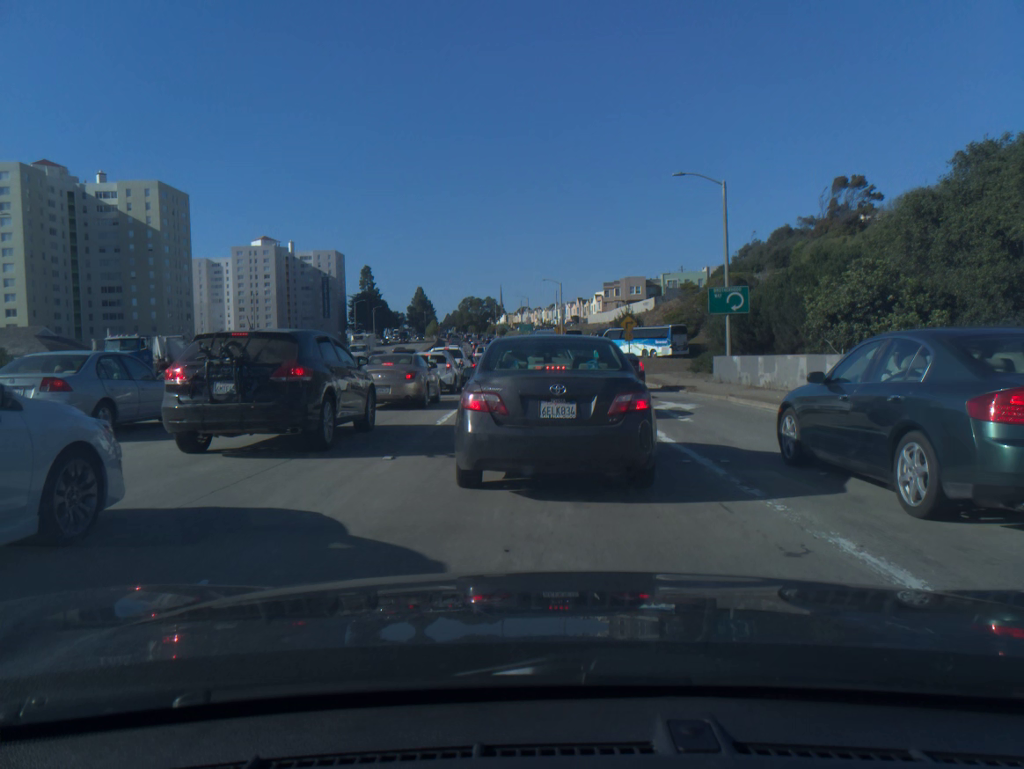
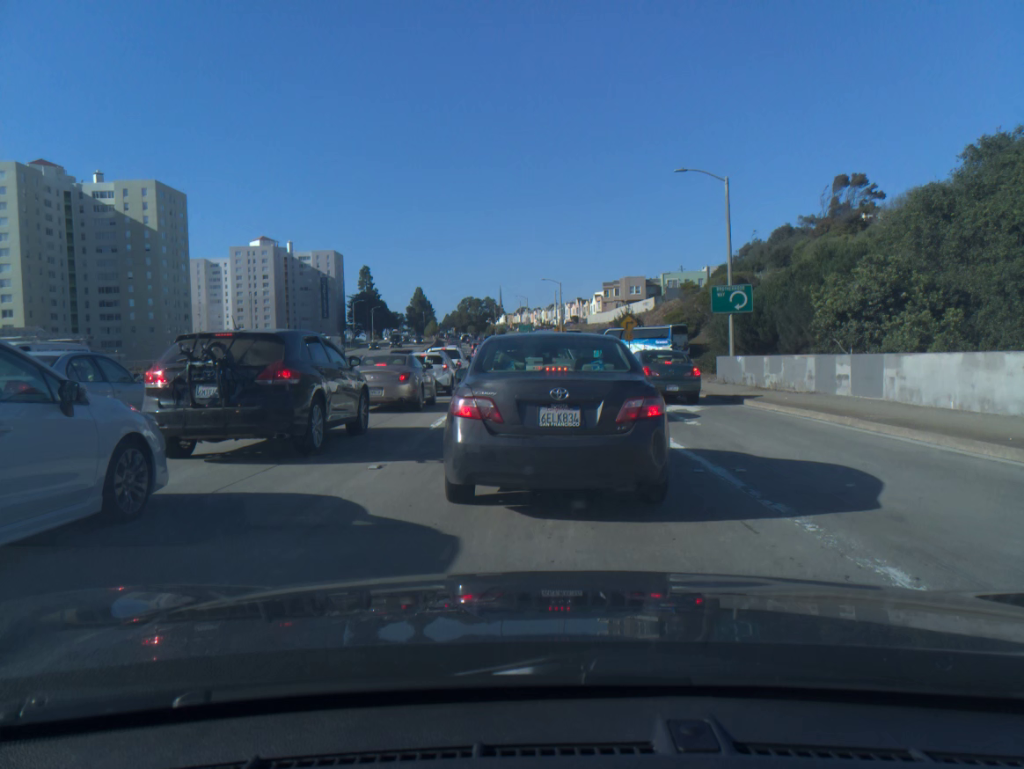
(0.0, +0.8) m; 0°
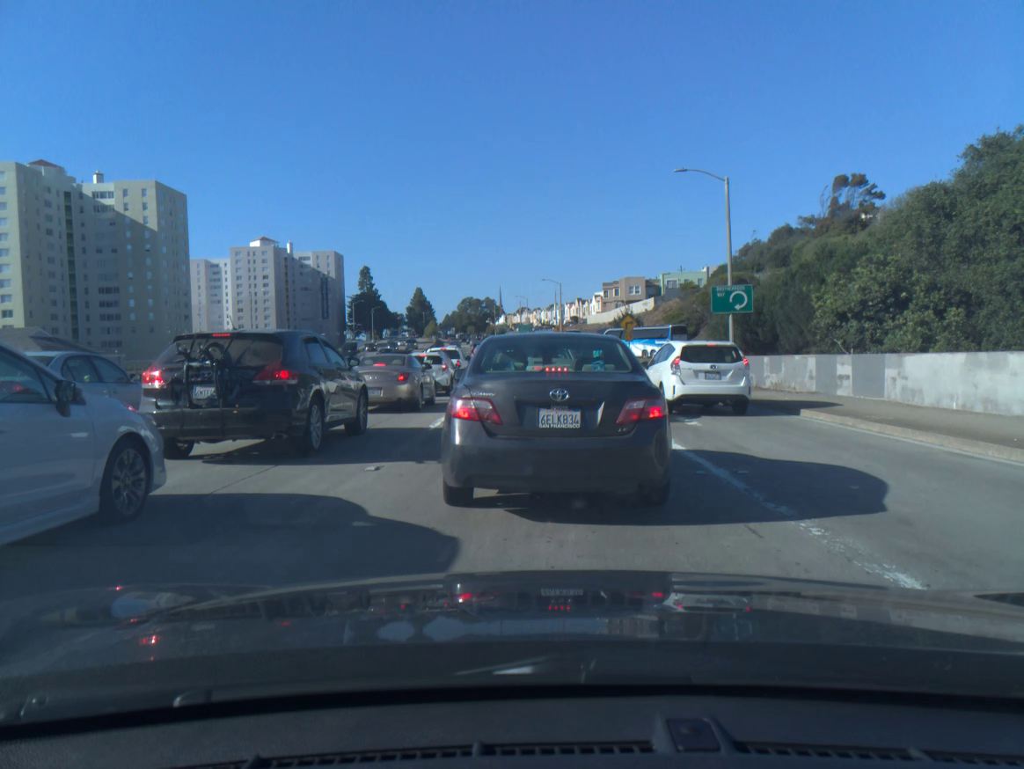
(0.0, +0.1) m; 0°
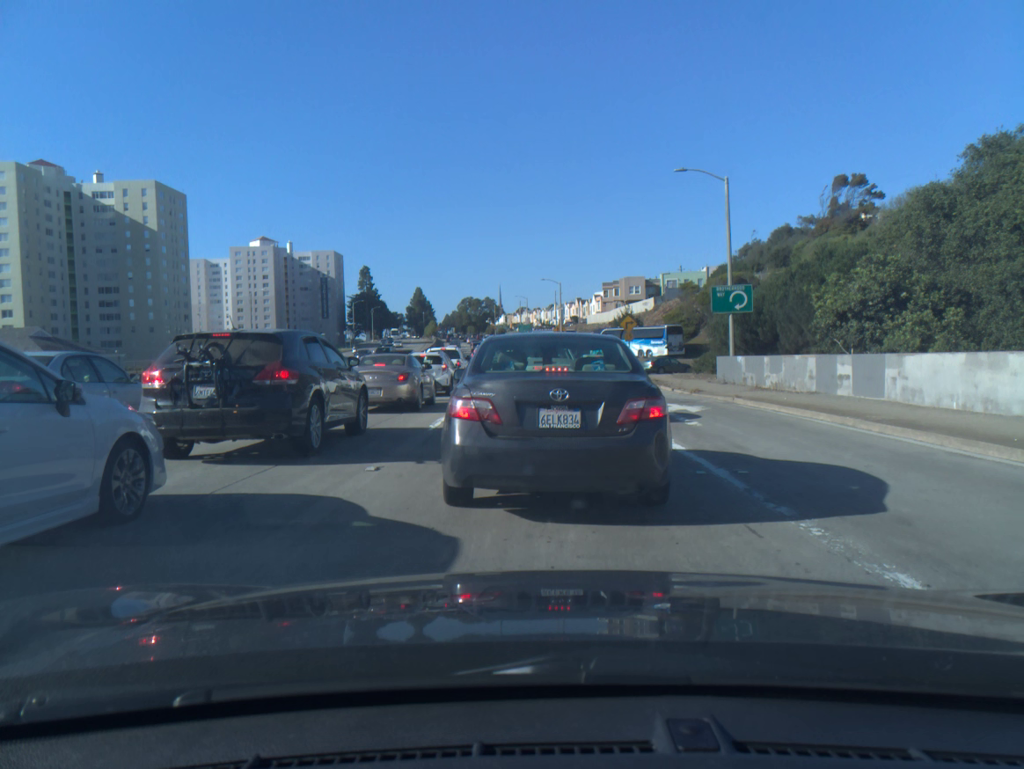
(0.0, 0.0) m; 0°
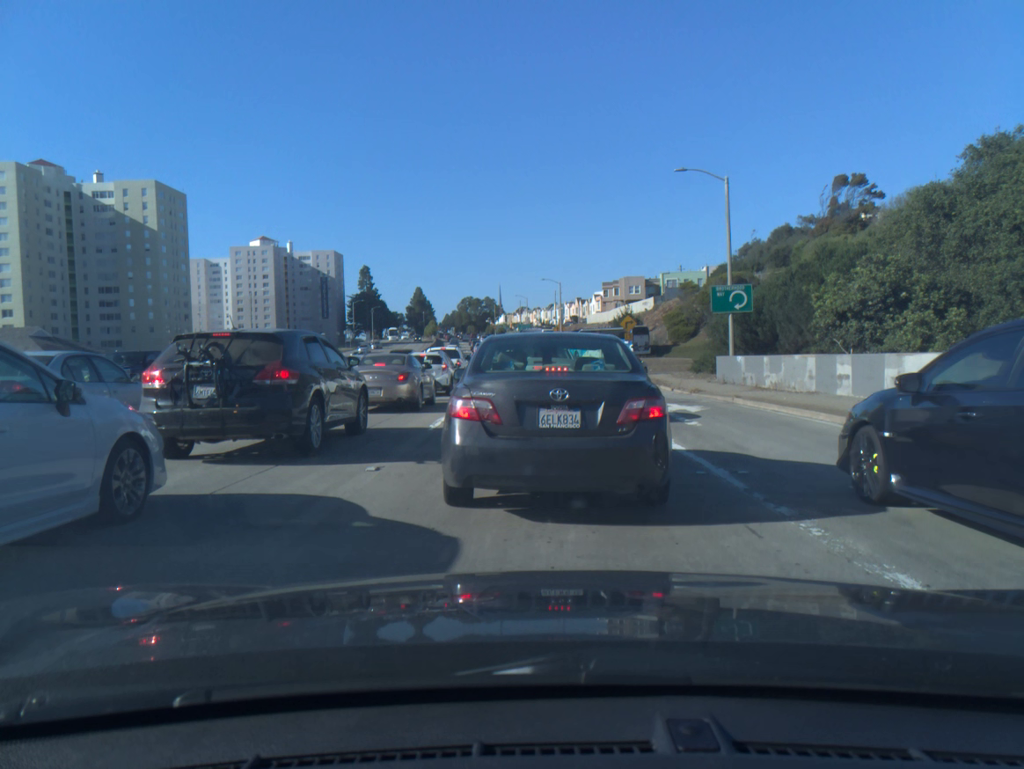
(0.0, 0.0) m; 0°
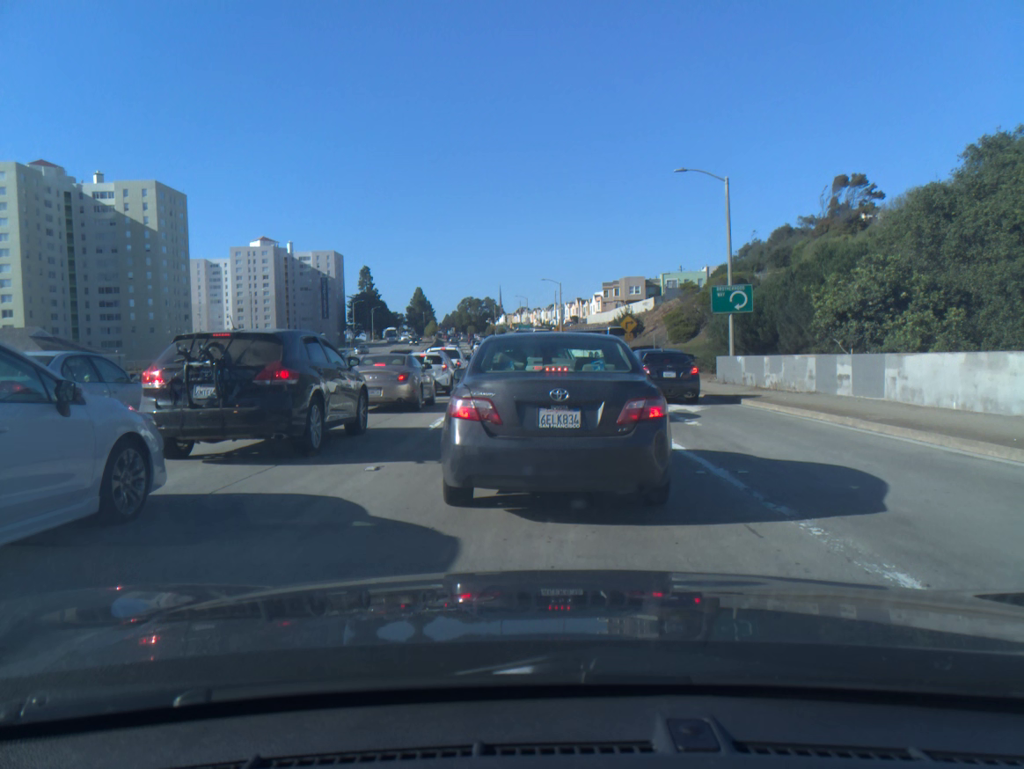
(0.0, 0.0) m; 0°
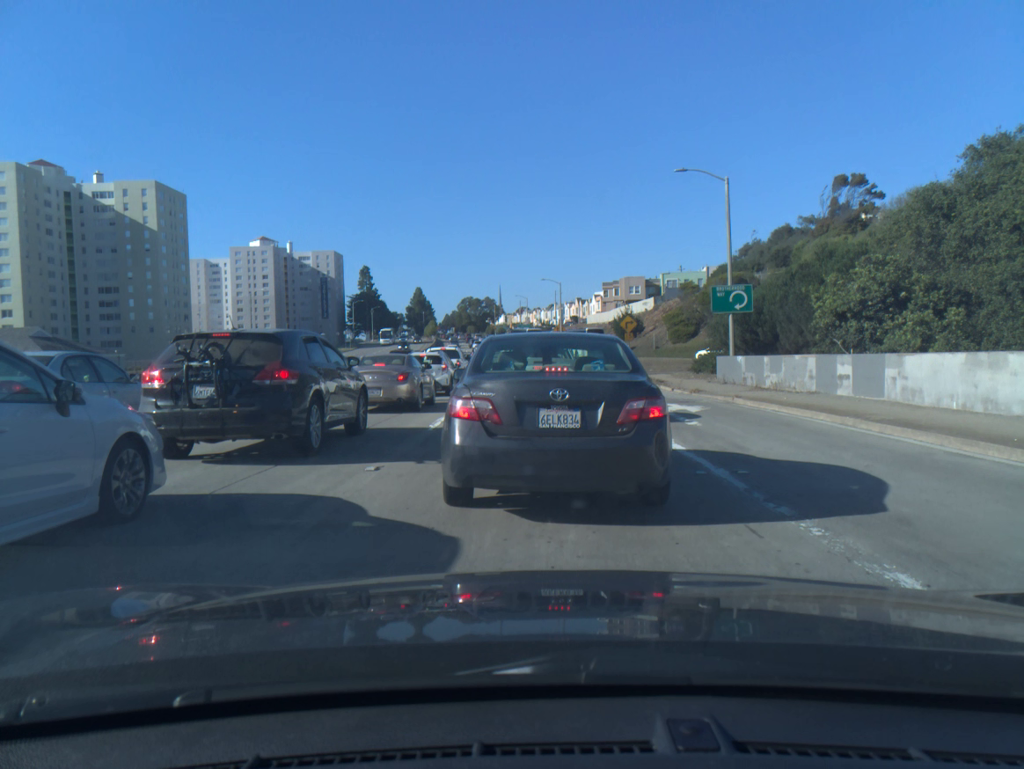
(0.0, 0.0) m; 0°
